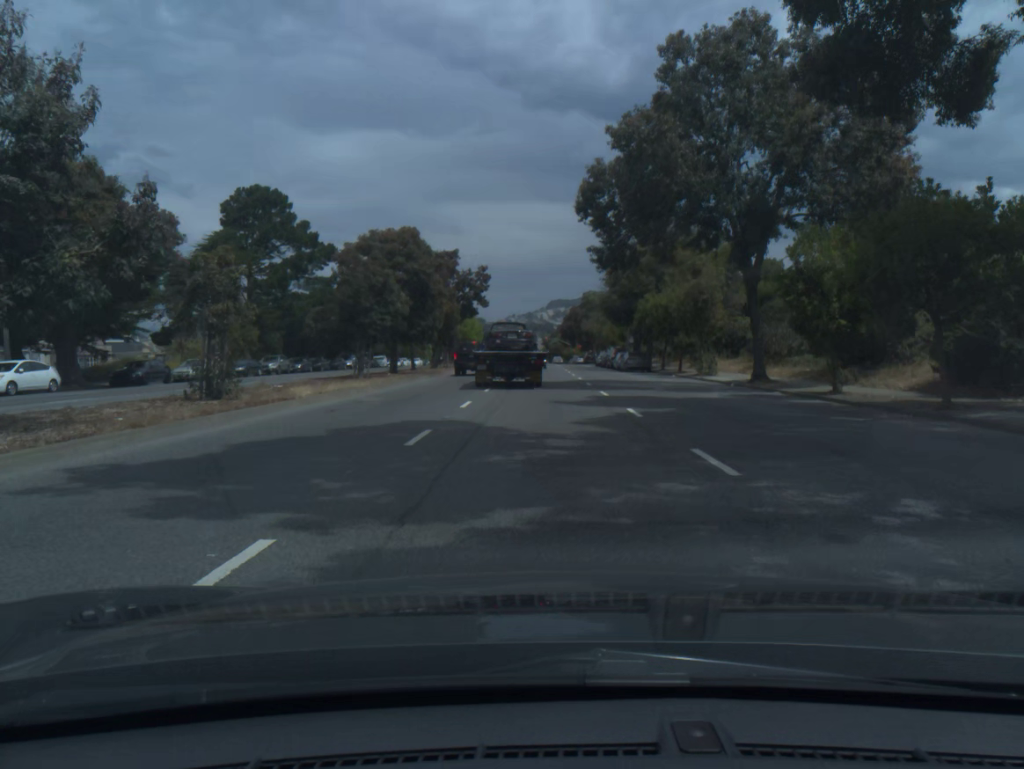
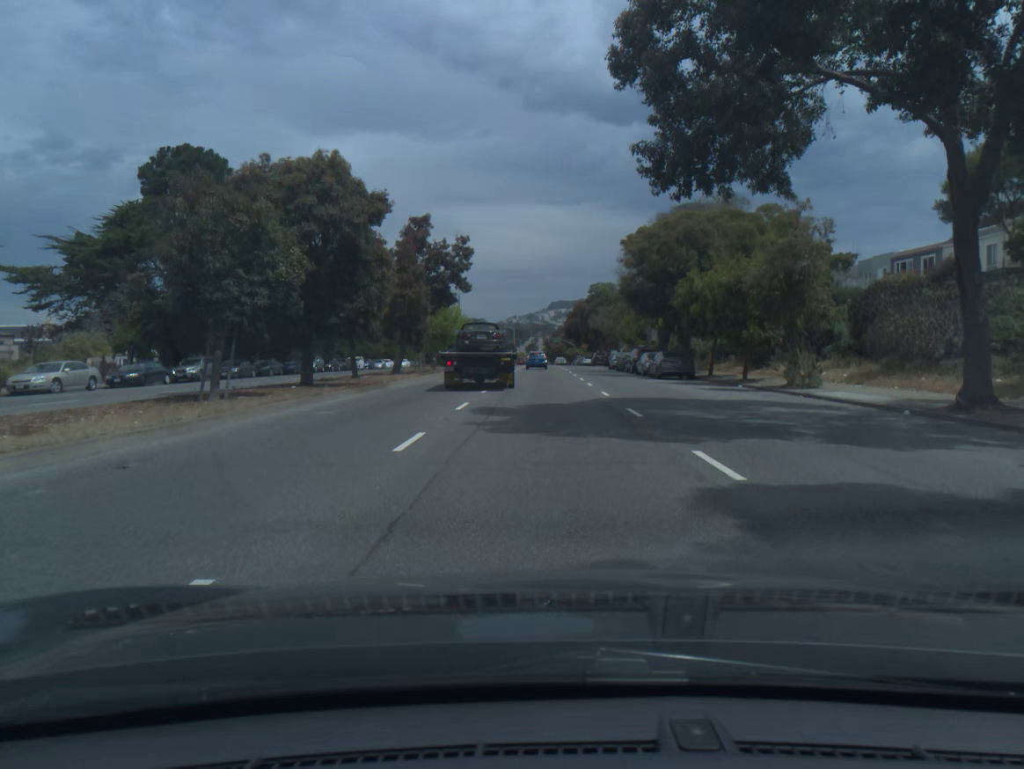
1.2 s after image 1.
(0.0, +15.4) m; 0°
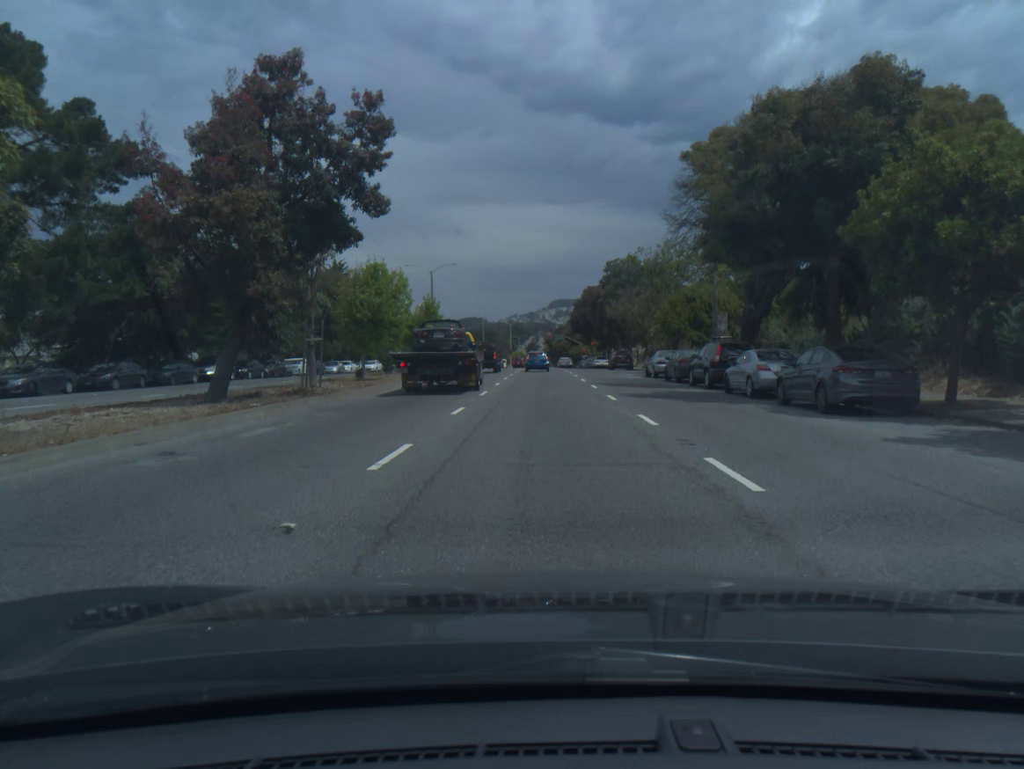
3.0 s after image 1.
(0.0, +22.9) m; 0°
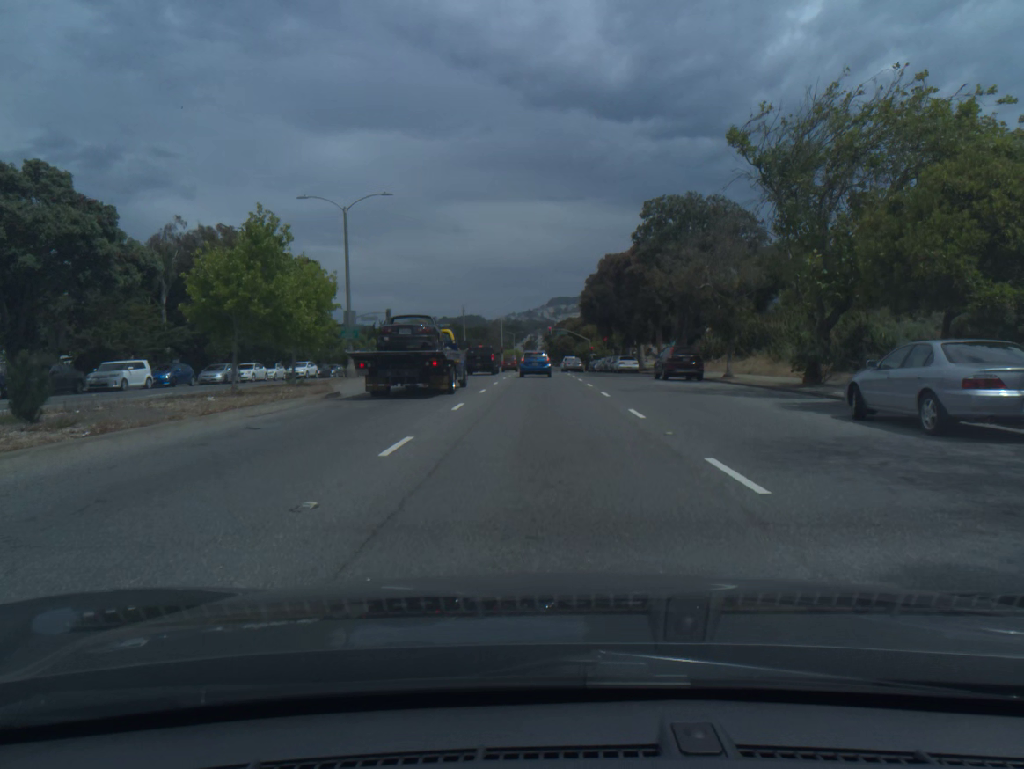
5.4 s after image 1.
(0.0, +28.7) m; 0°
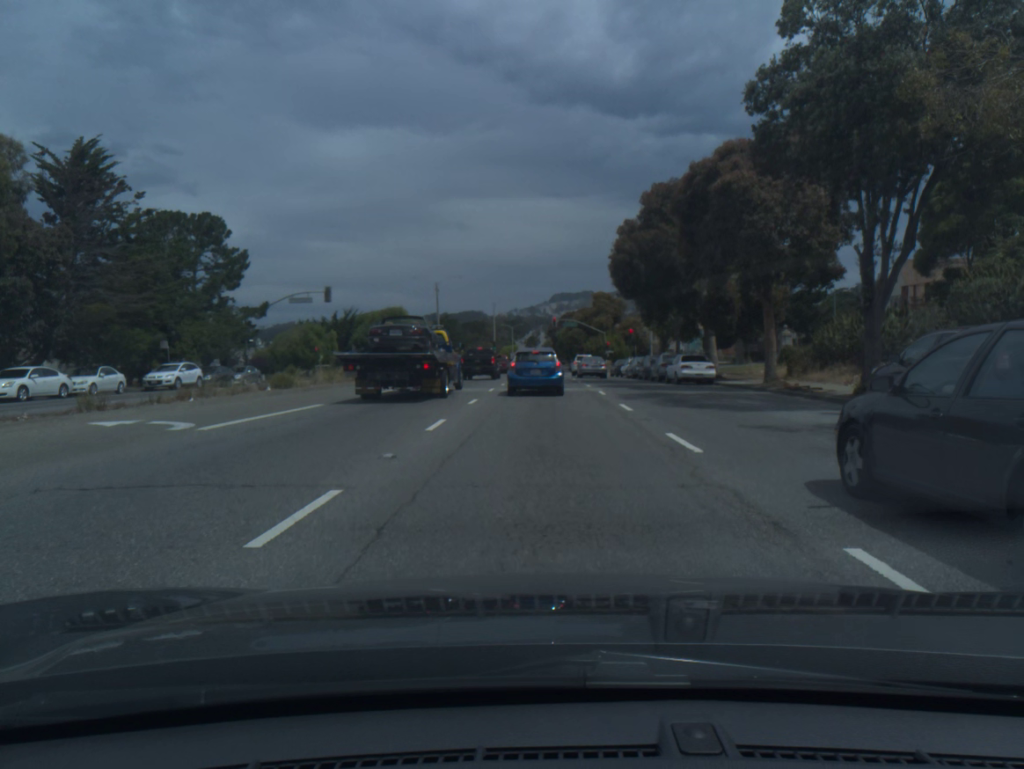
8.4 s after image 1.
(0.0, +26.4) m; 0°
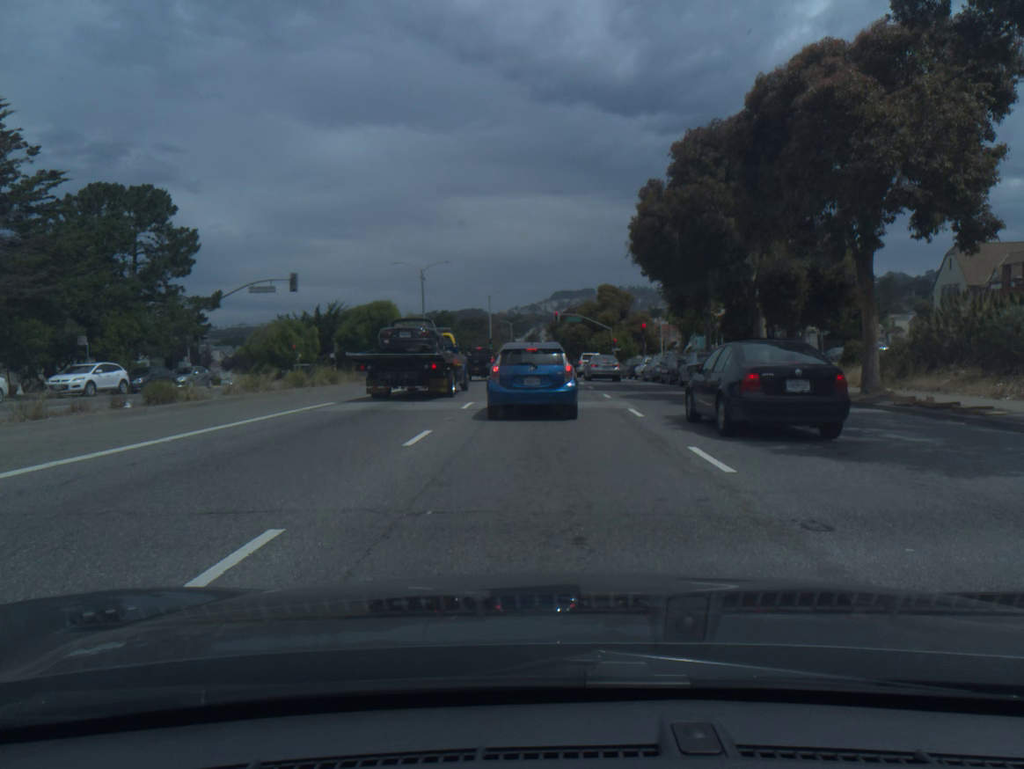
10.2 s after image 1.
(0.0, +9.1) m; 0°
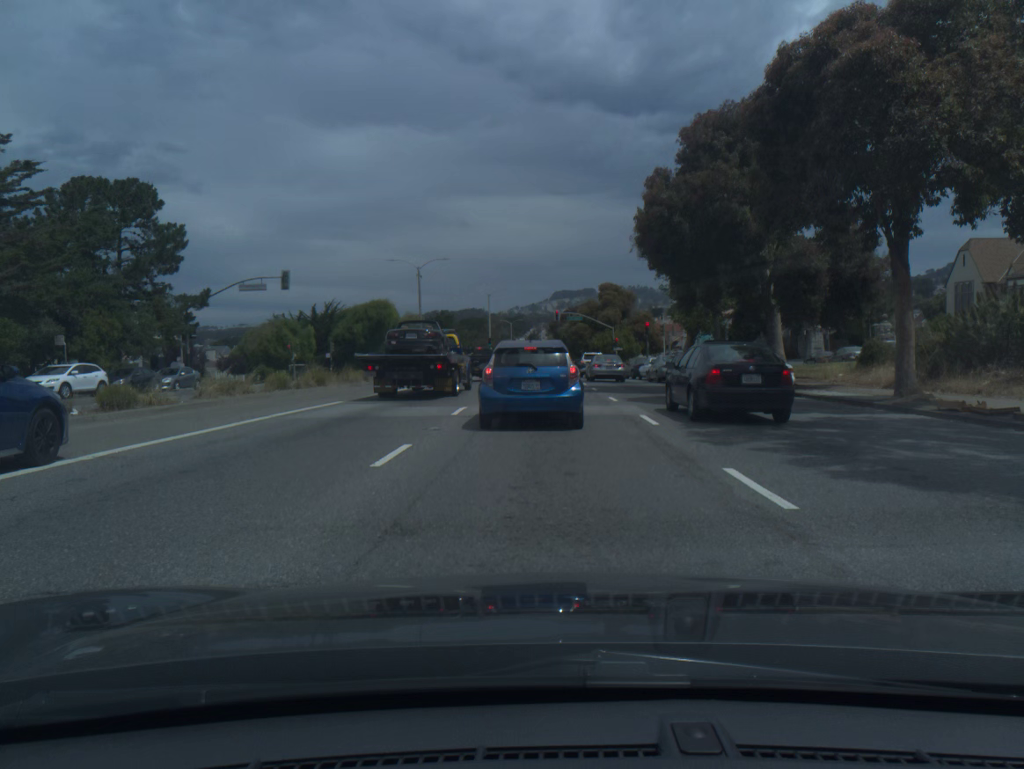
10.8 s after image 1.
(0.0, +2.0) m; 0°
